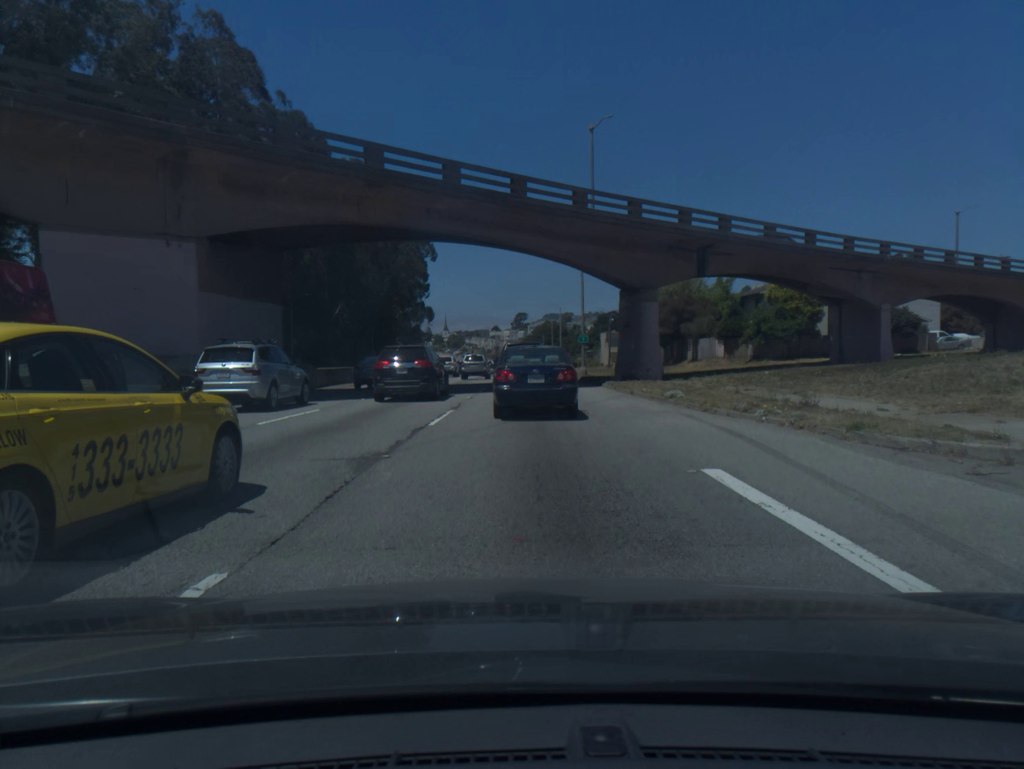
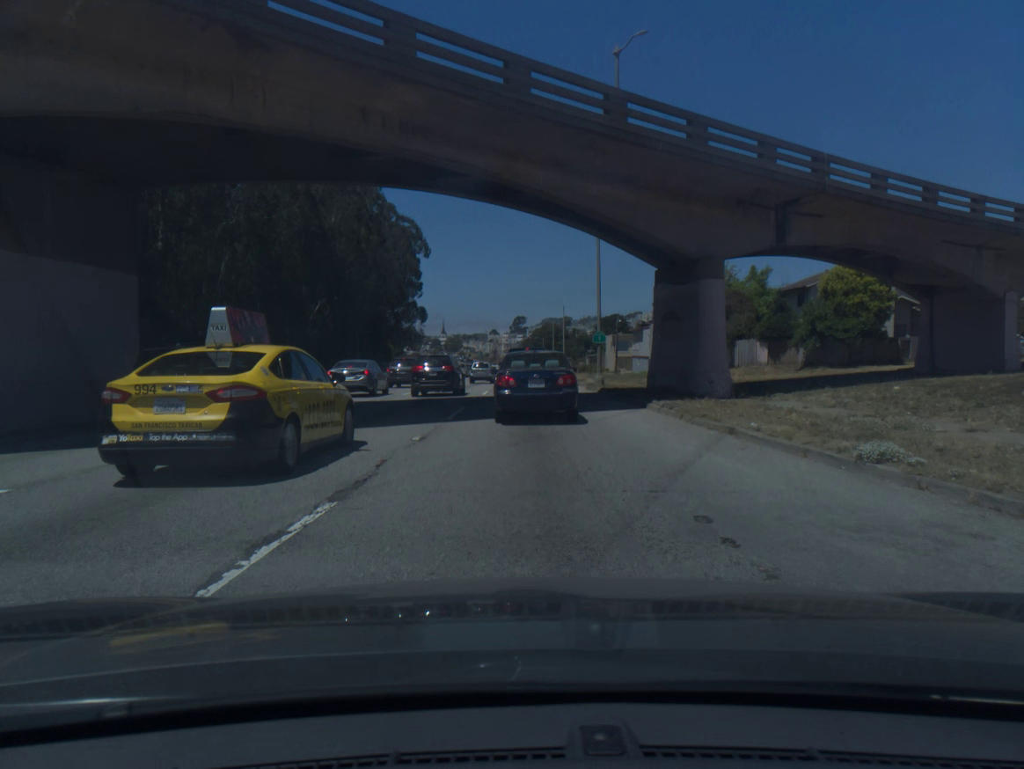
(+0.1, +11.7) m; 0°
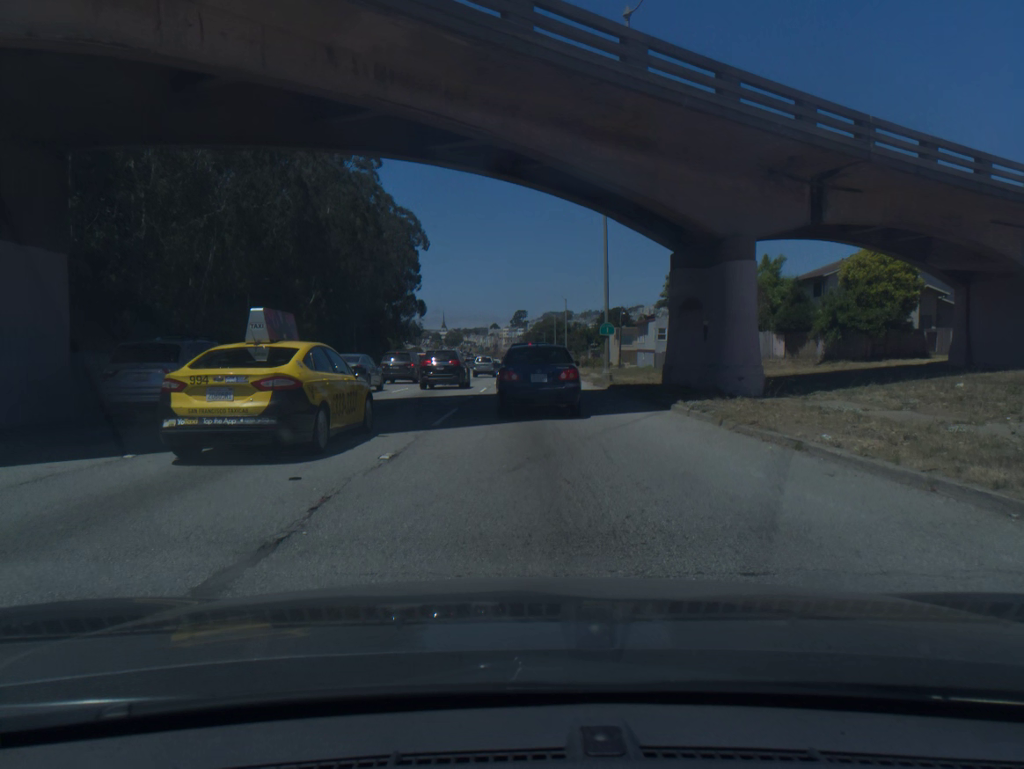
(0.0, +3.0) m; 0°
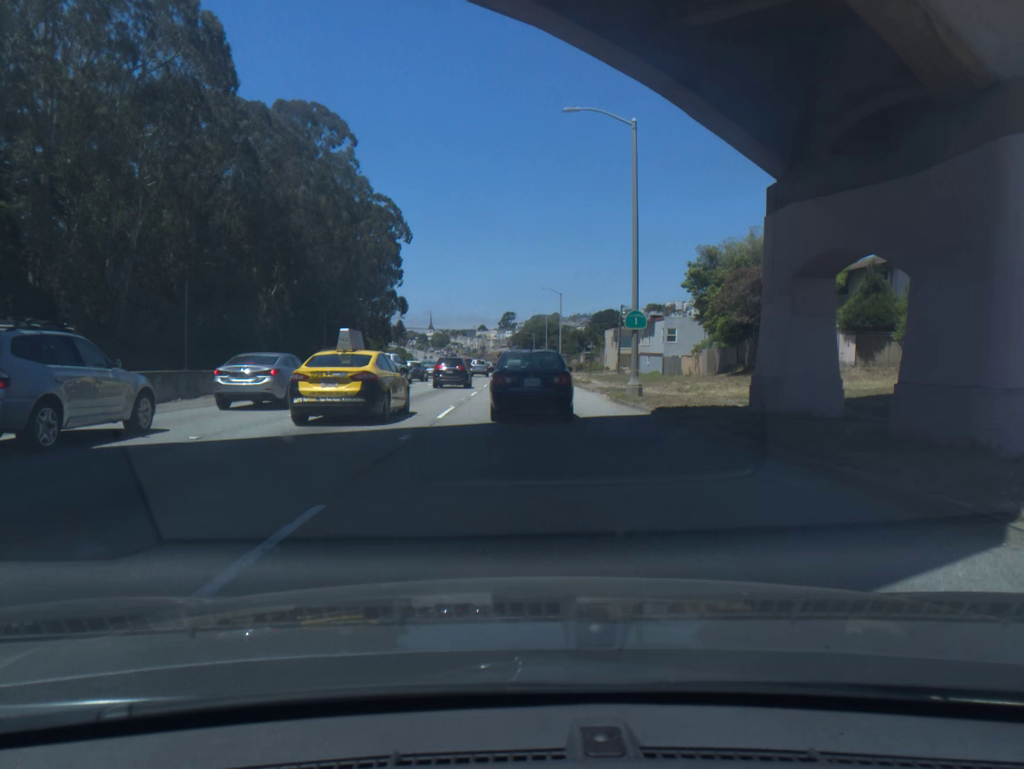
(0.0, +12.1) m; 0°
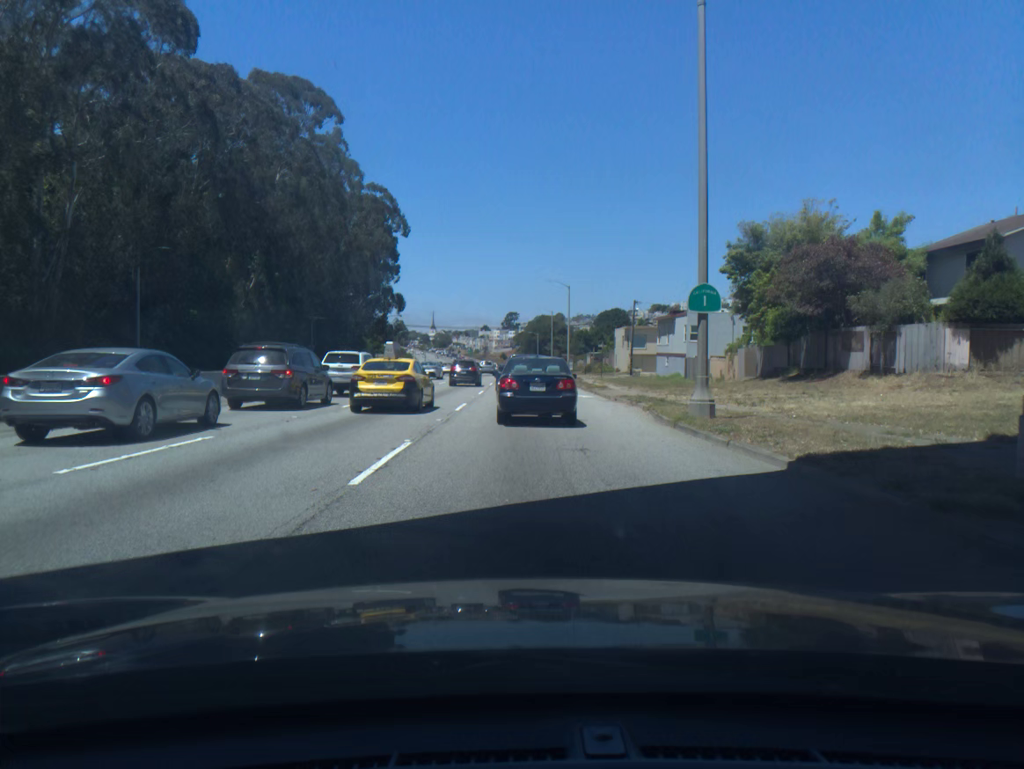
(0.0, +9.1) m; 0°
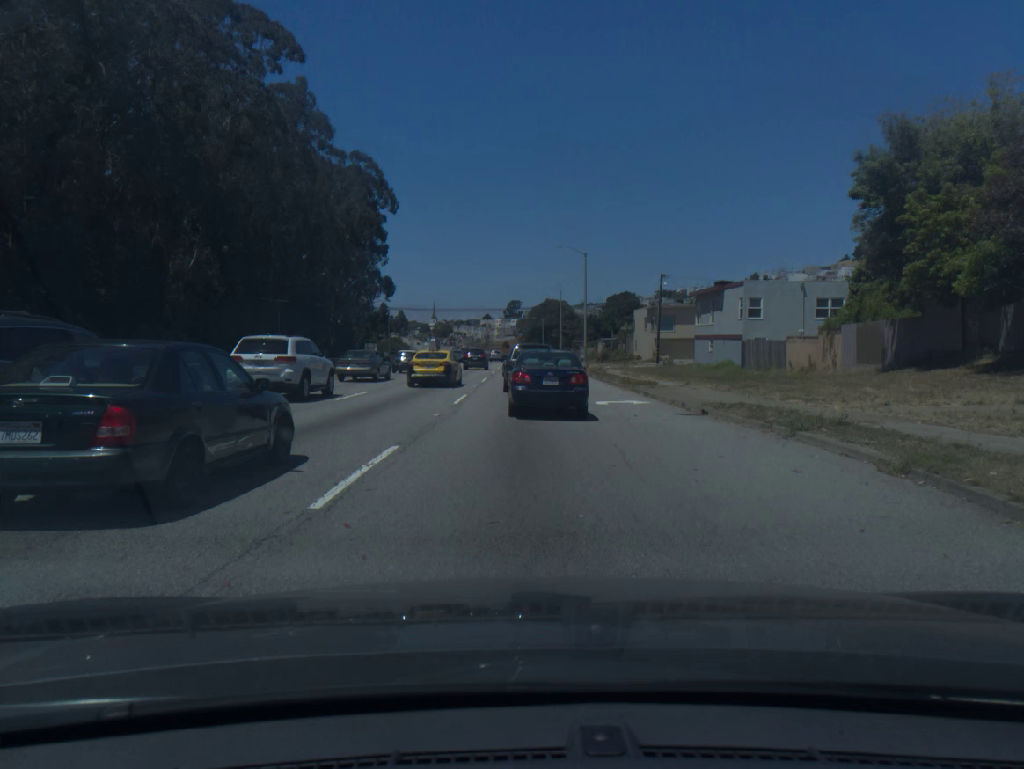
(0.0, +16.0) m; 0°
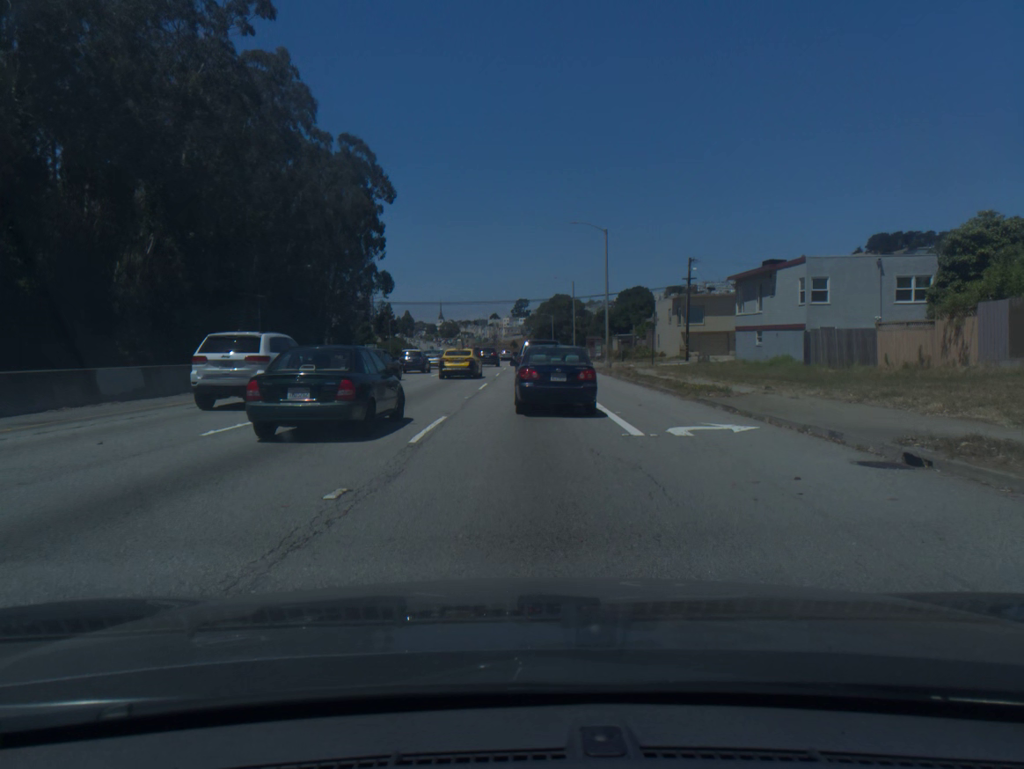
(-0.1, +9.8) m; -1°
